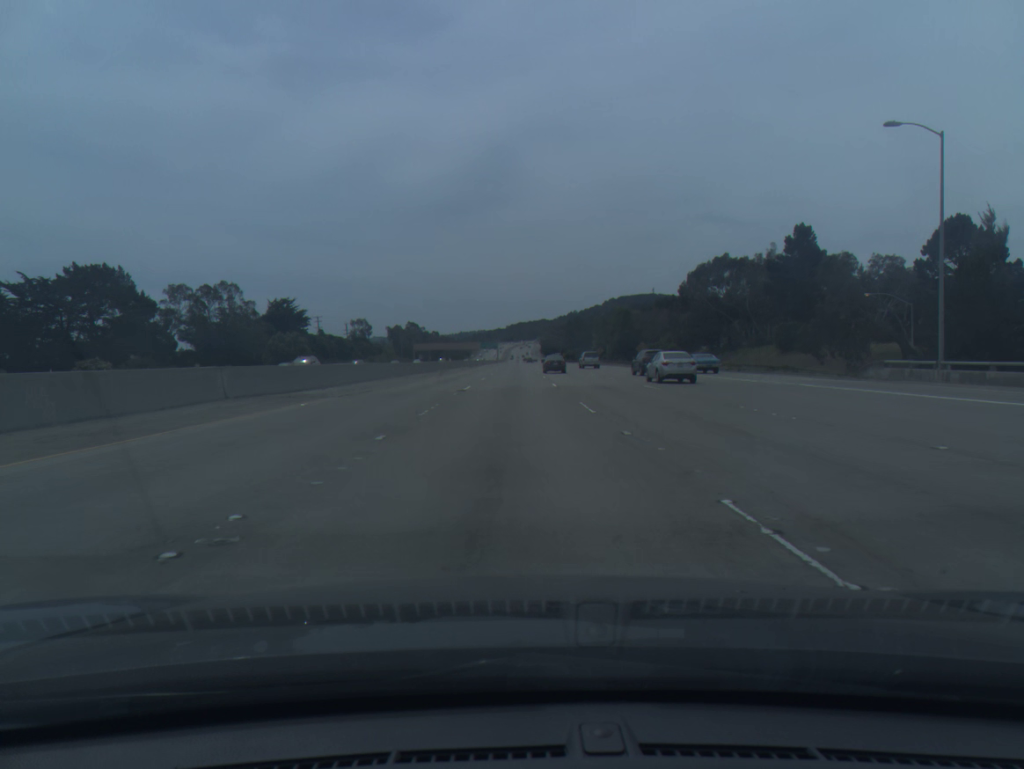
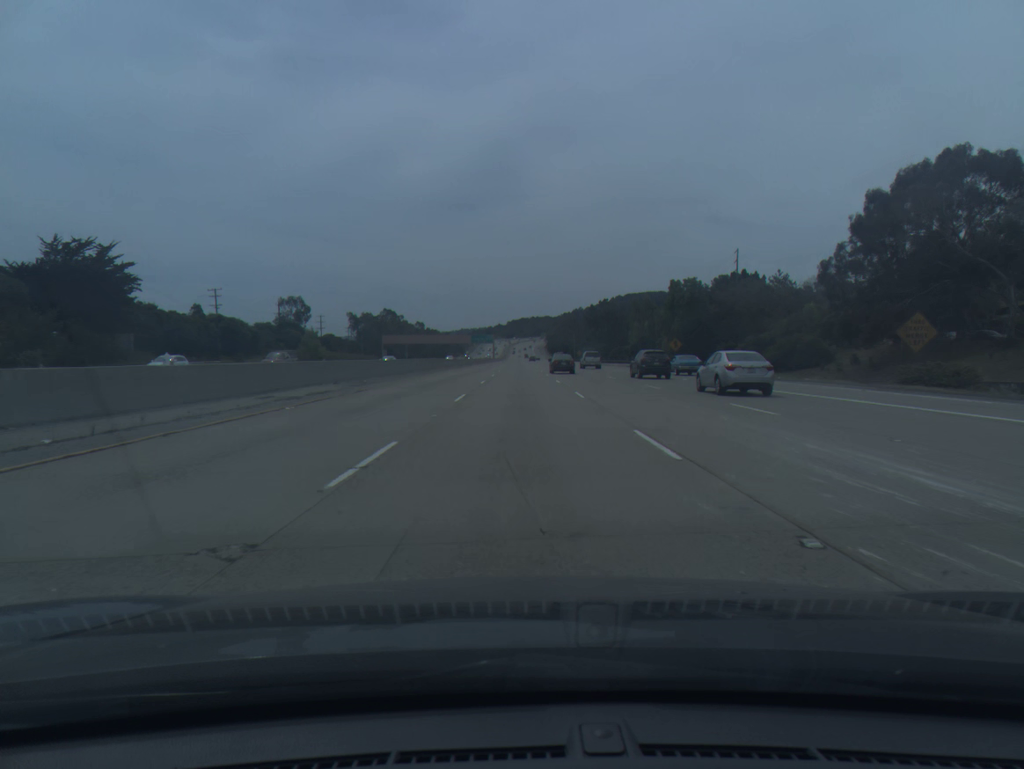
(-0.3, +81.1) m; 0°
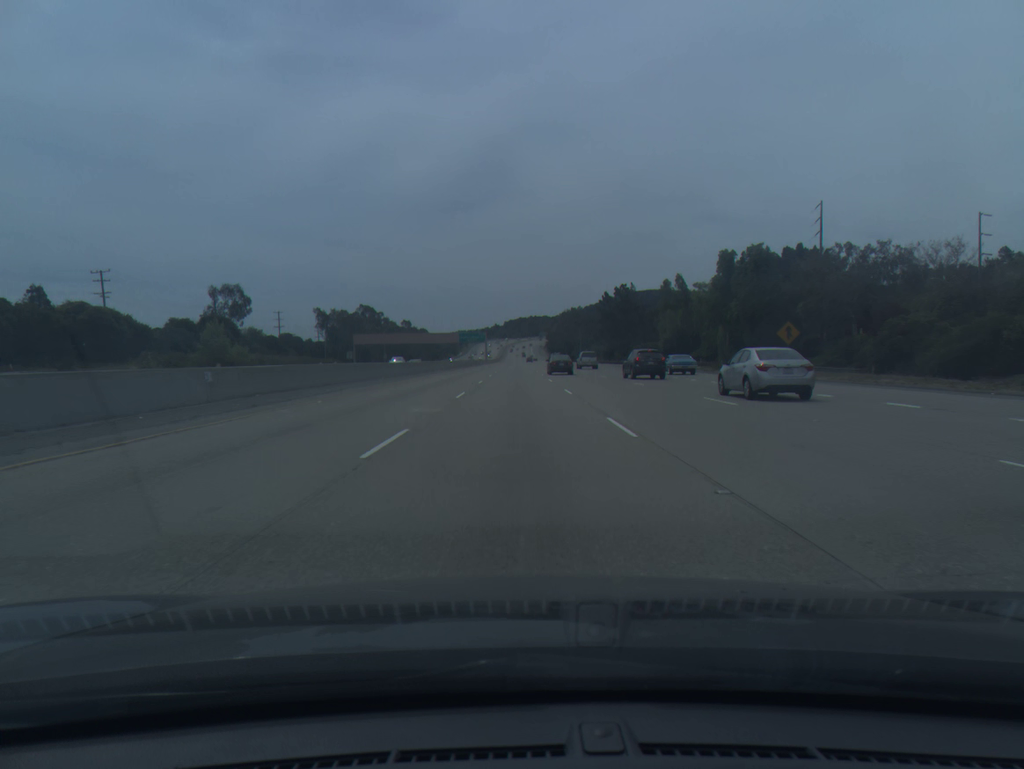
(+0.2, +40.4) m; 0°
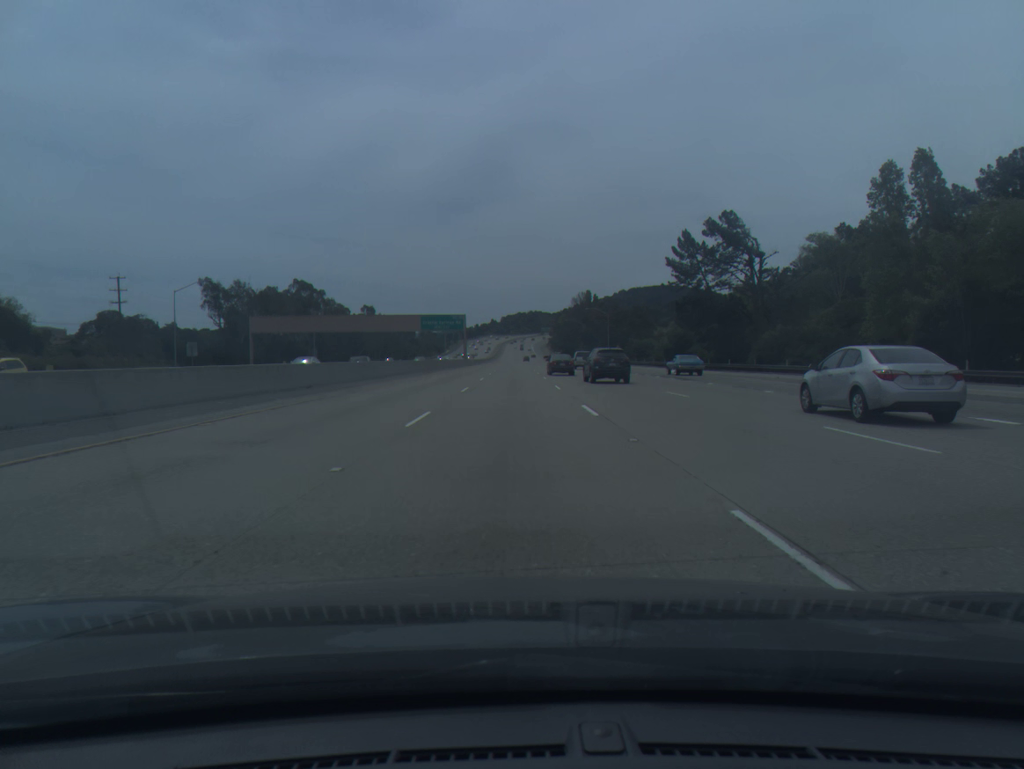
(-0.2, +80.8) m; 0°
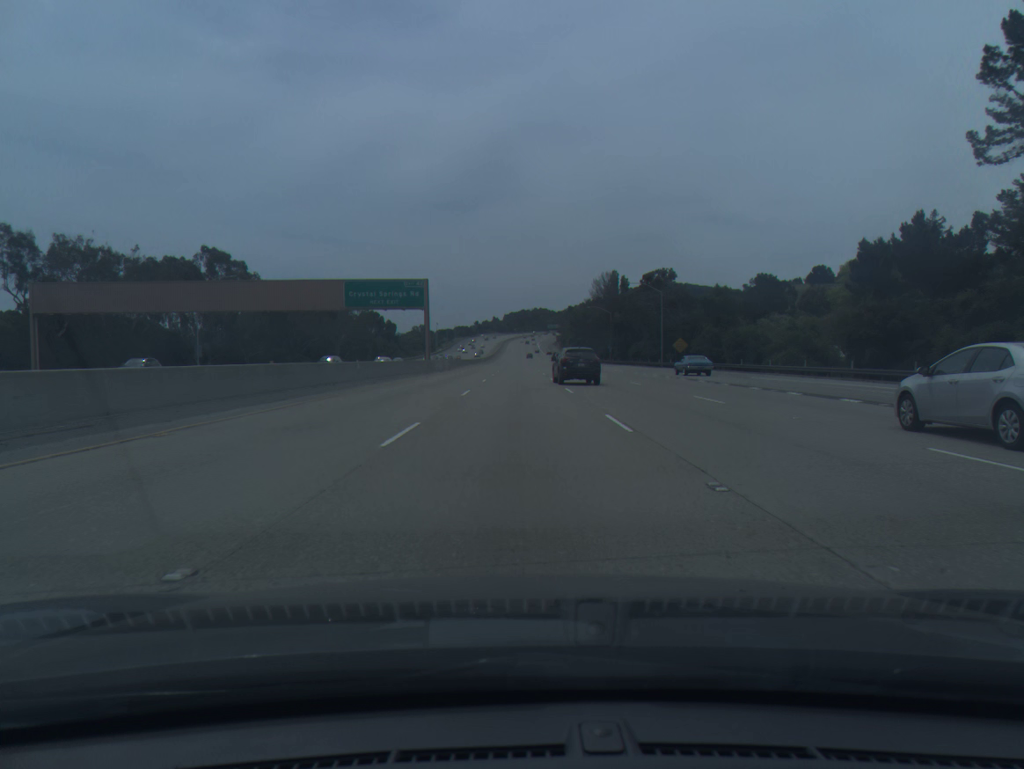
(-0.3, +60.6) m; 0°
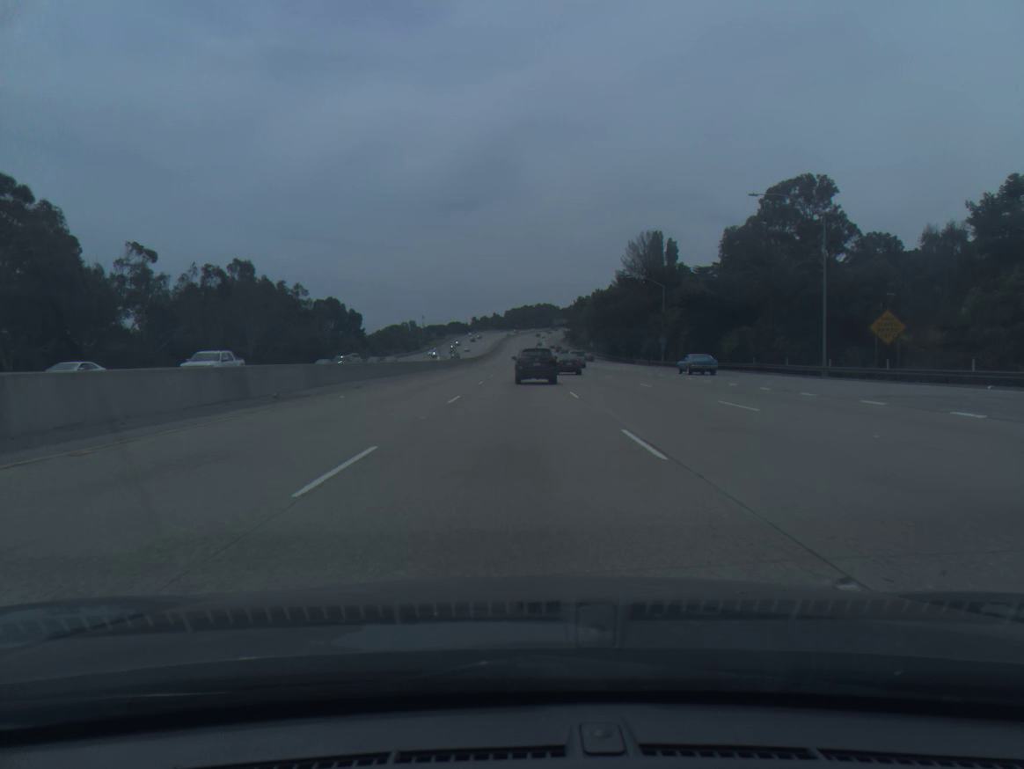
(+0.3, +60.5) m; 0°
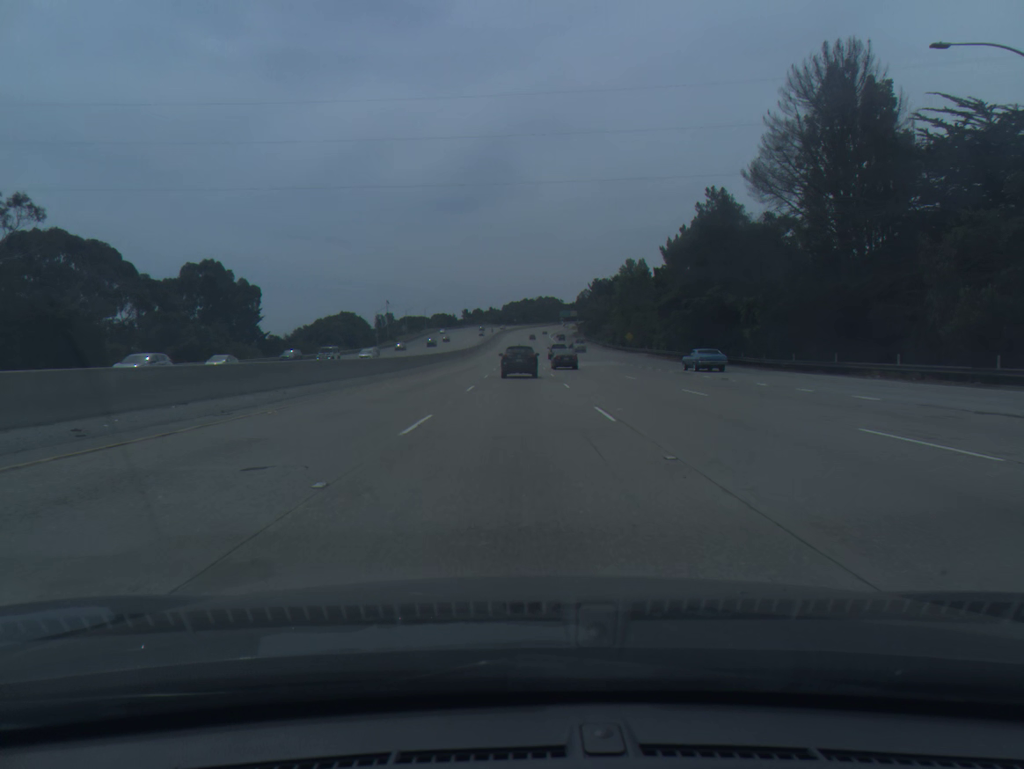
(+0.1, +80.3) m; 0°
